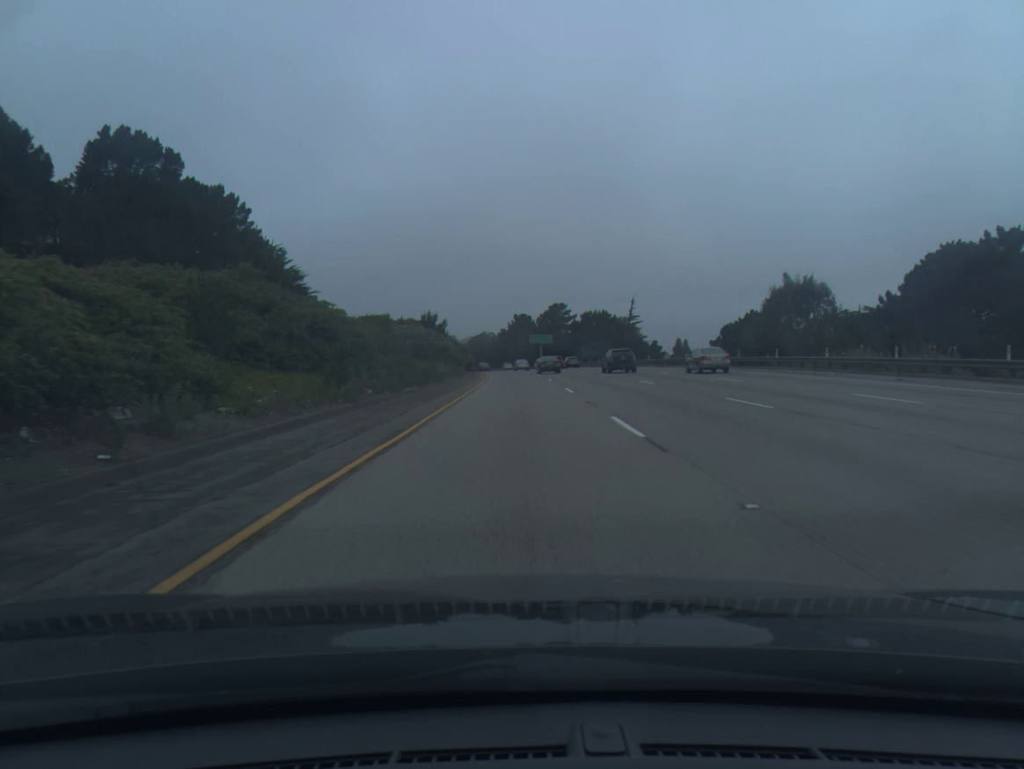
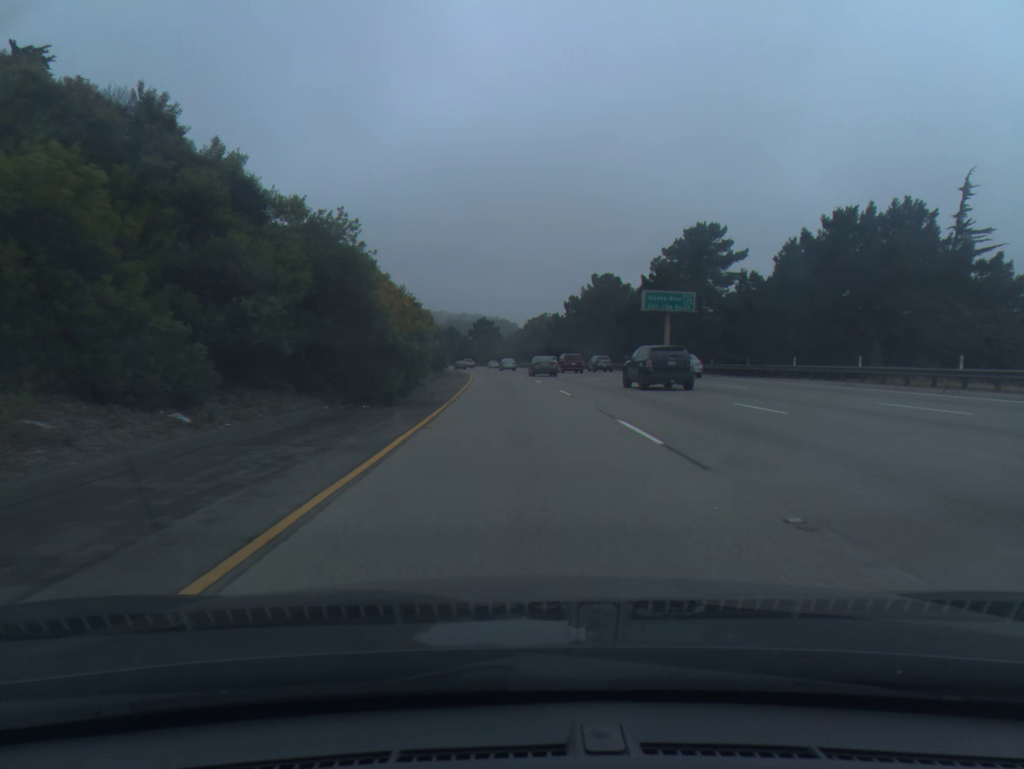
(-2.8, +103.2) m; -4°
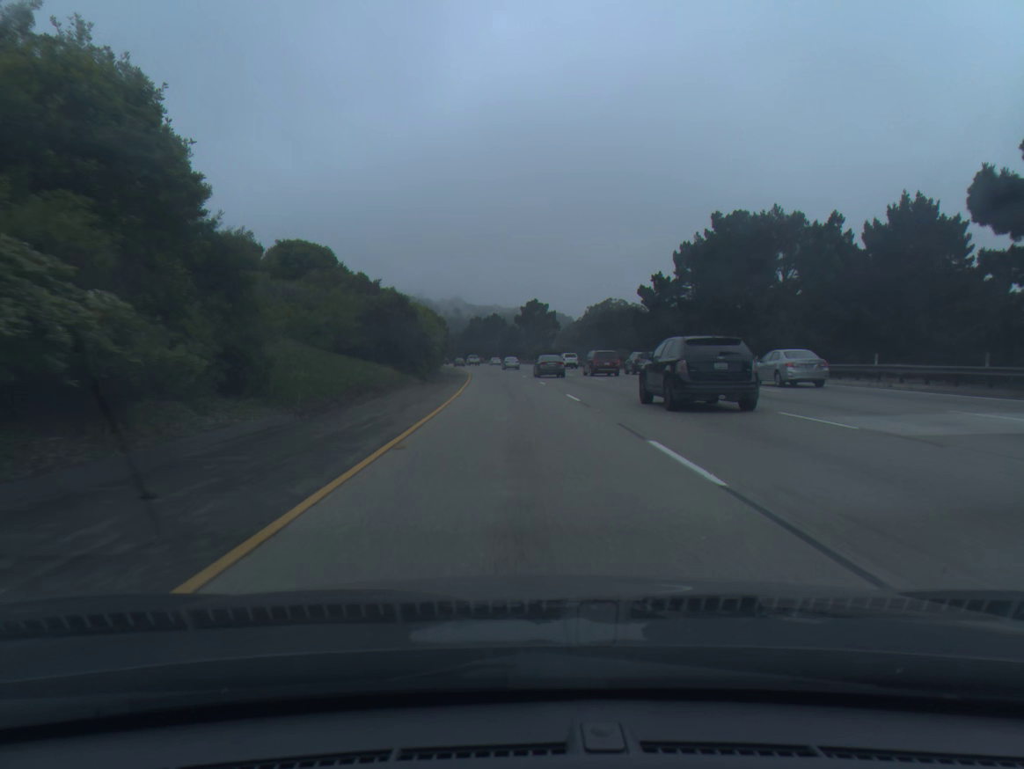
(-2.0, +61.6) m; -4°
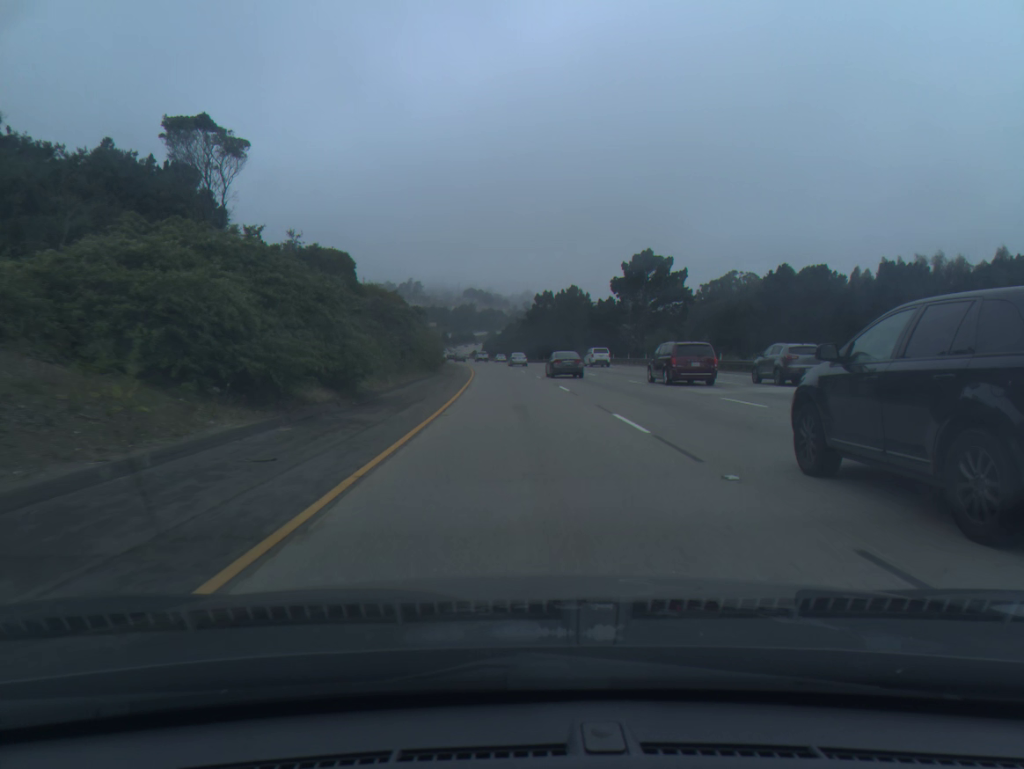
(-3.8, +82.2) m; -5°
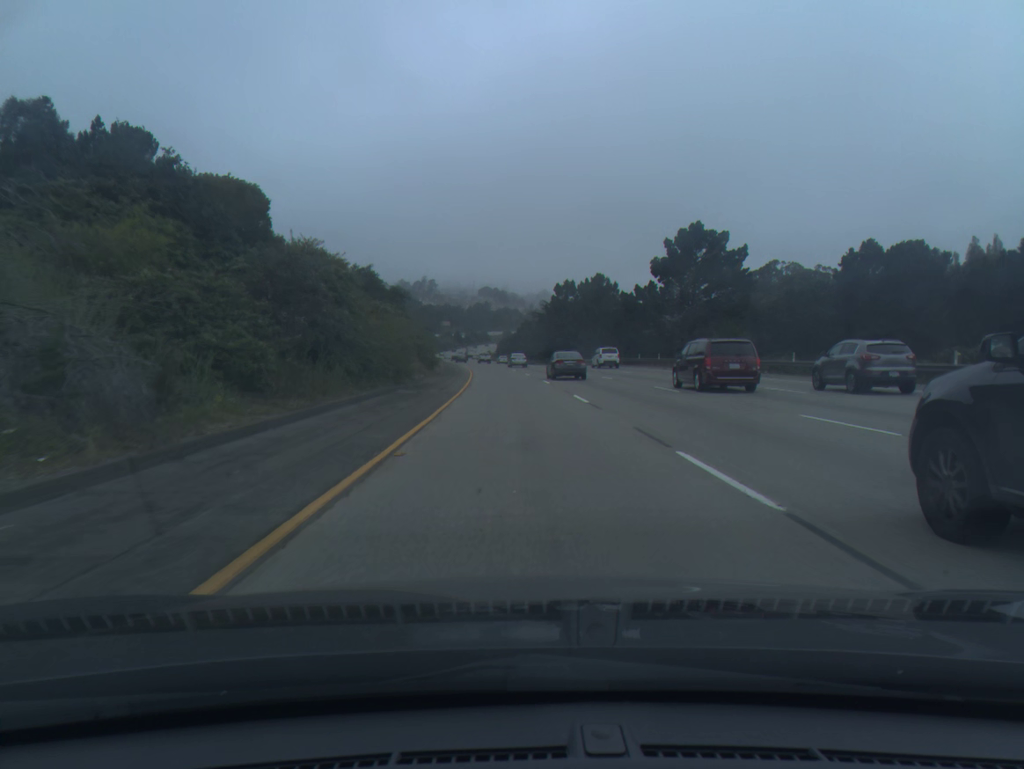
(-0.2, +20.6) m; -1°
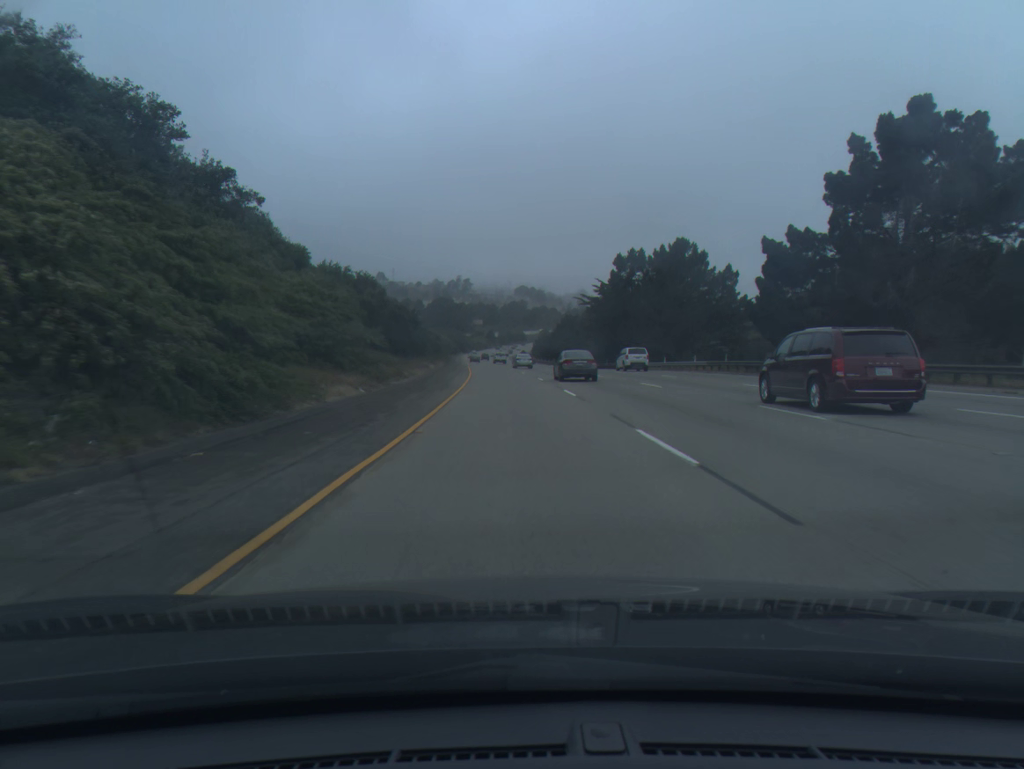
(-0.9, +41.2) m; -3°
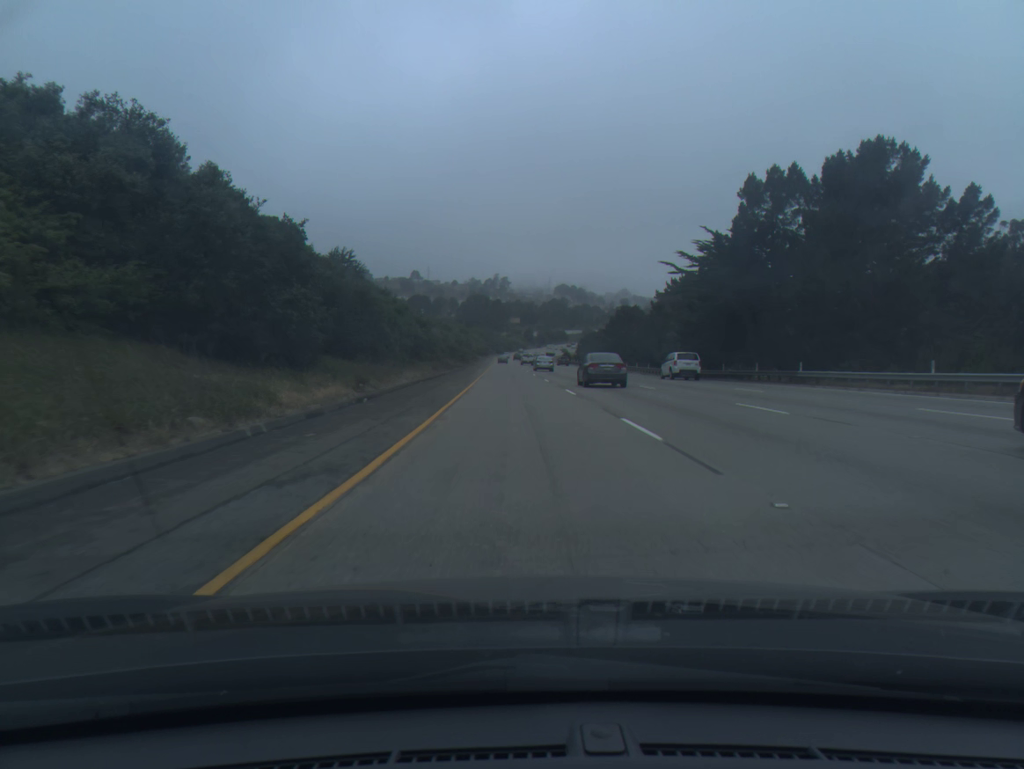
(-1.1, +41.1) m; -3°
